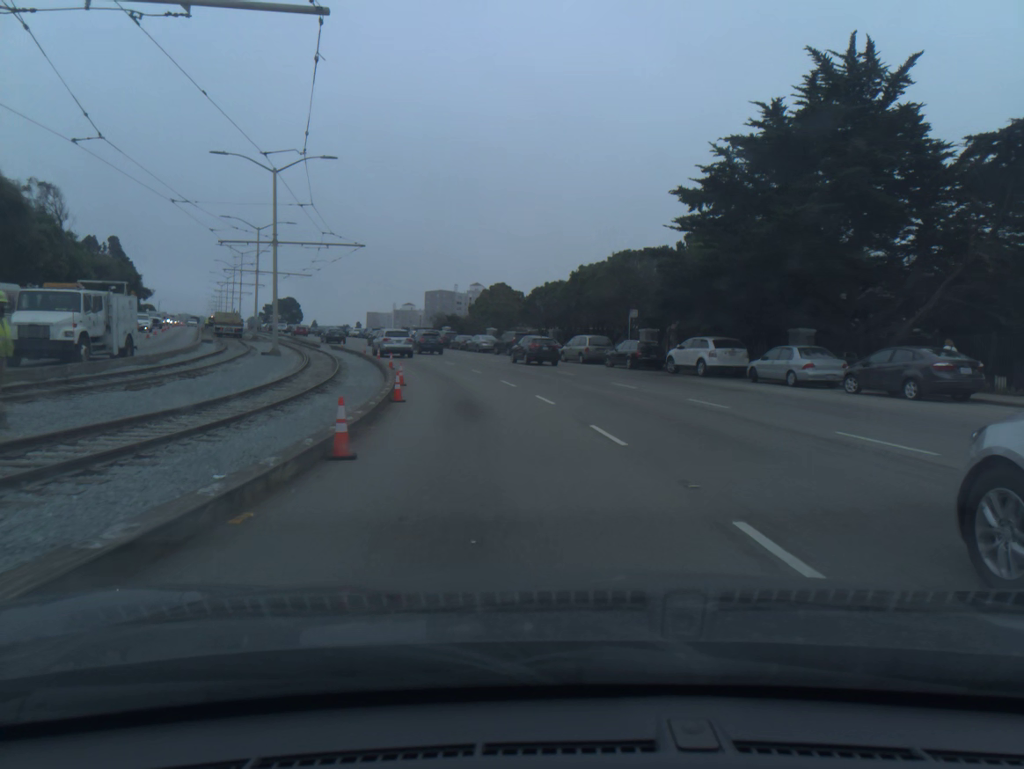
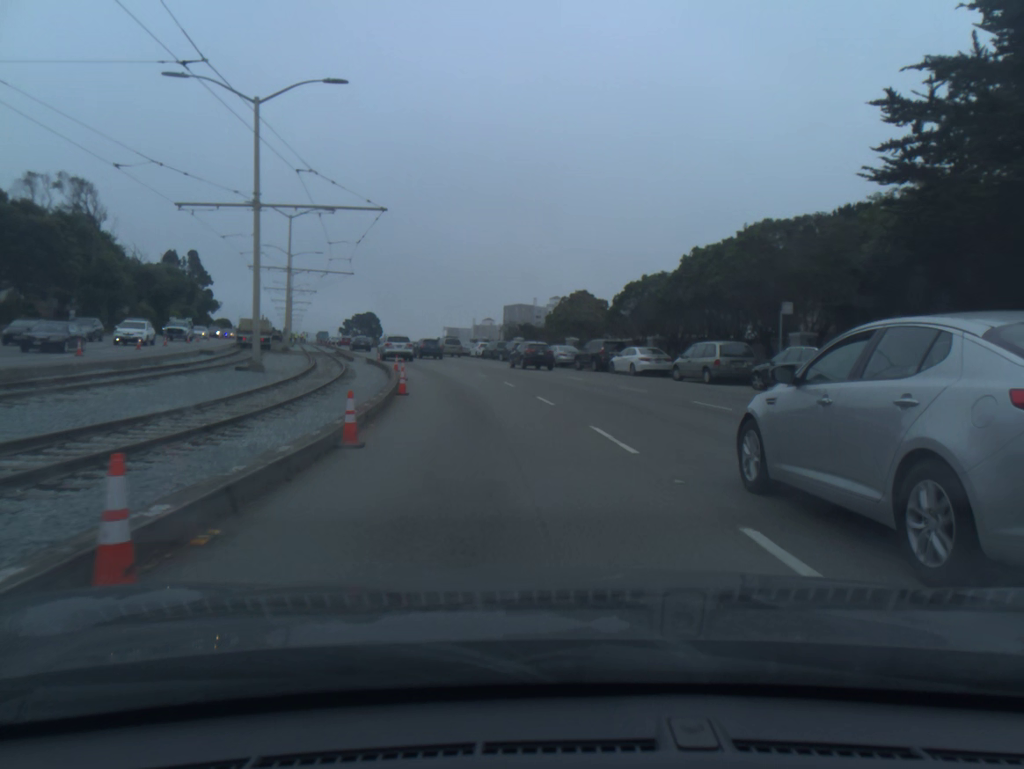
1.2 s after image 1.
(-0.8, +14.9) m; -6°
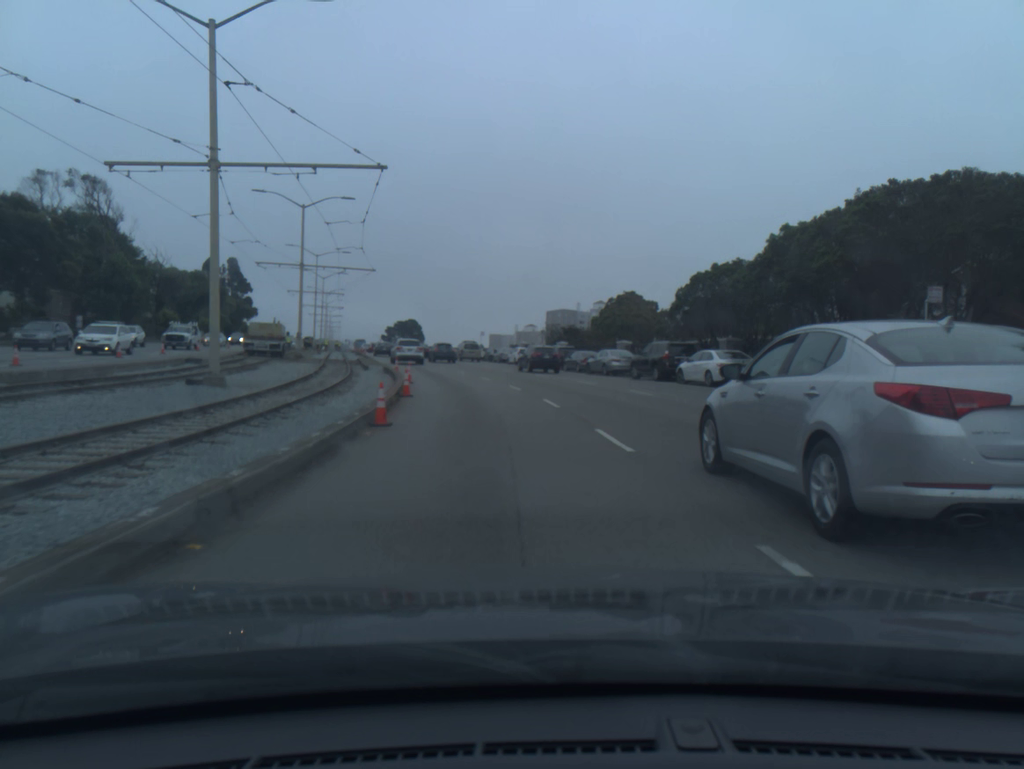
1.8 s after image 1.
(-0.2, +7.8) m; -3°
